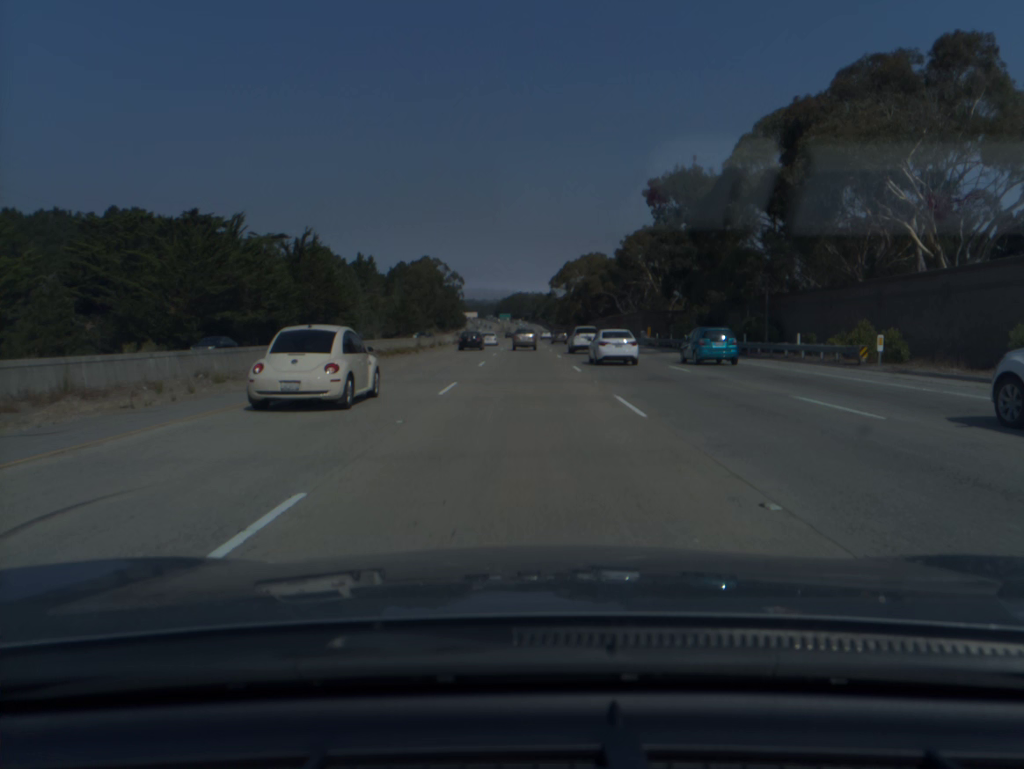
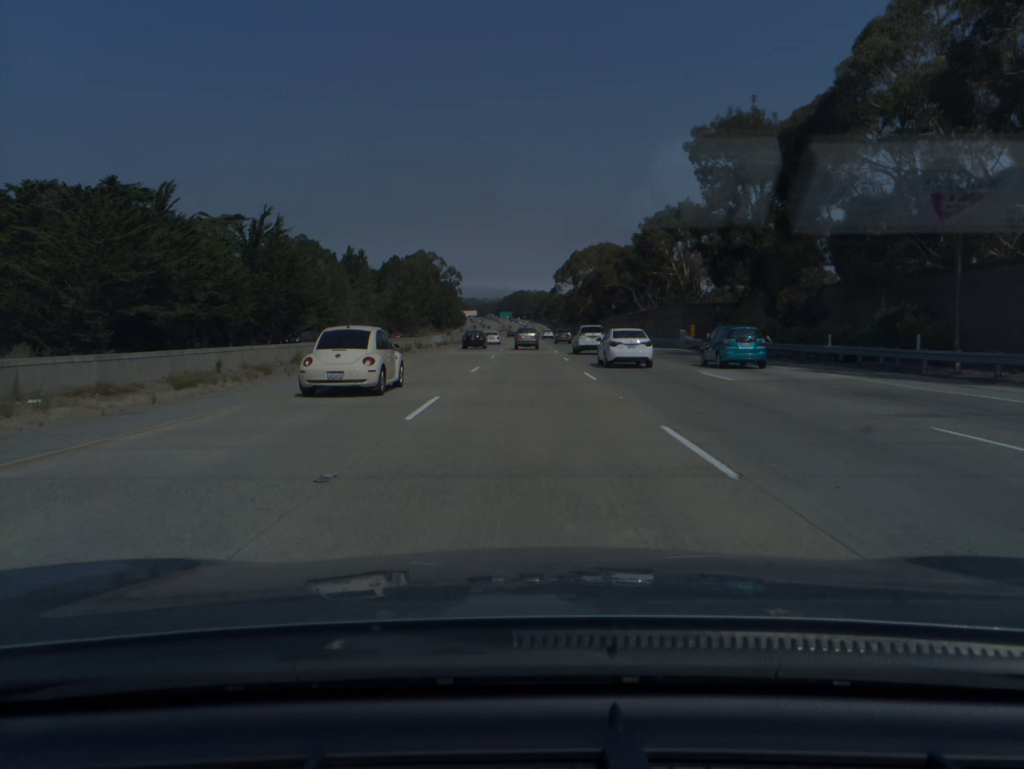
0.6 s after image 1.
(0.0, +19.8) m; 0°
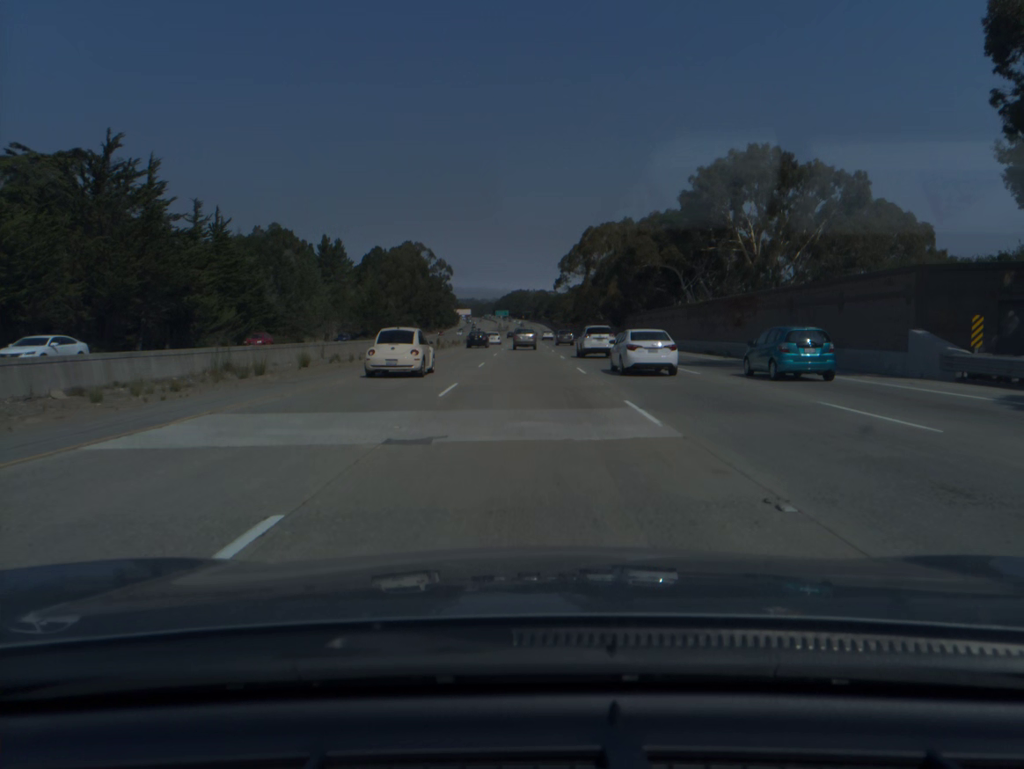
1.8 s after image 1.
(0.0, +39.5) m; 0°
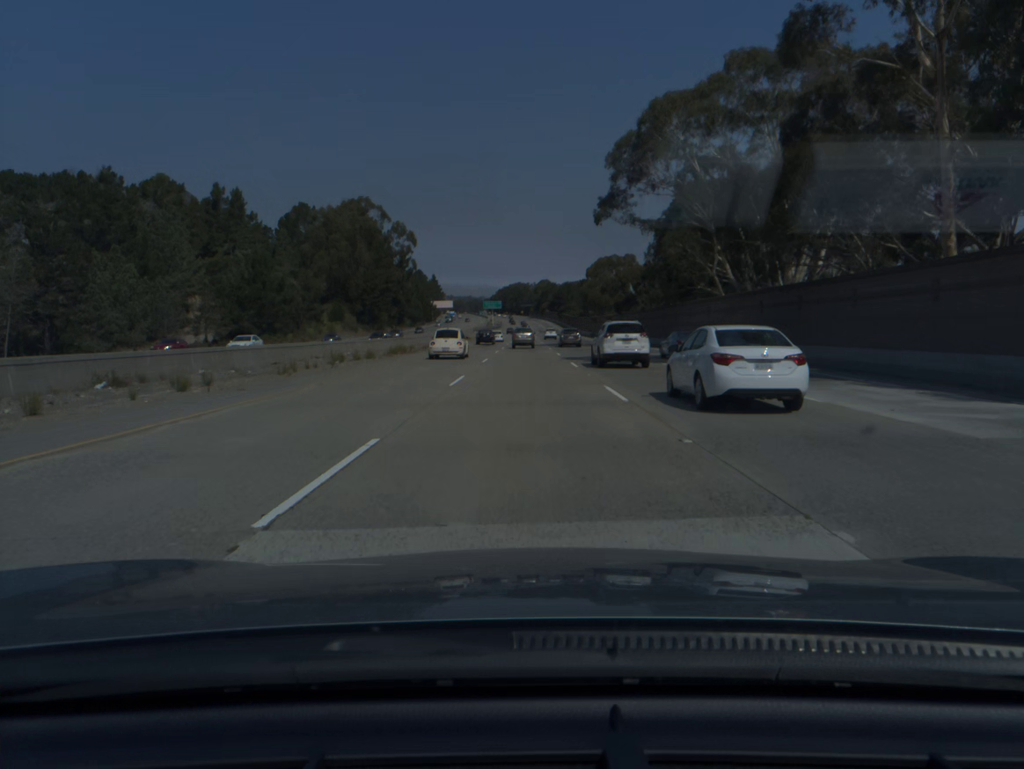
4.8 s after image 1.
(+0.2, +98.8) m; 0°
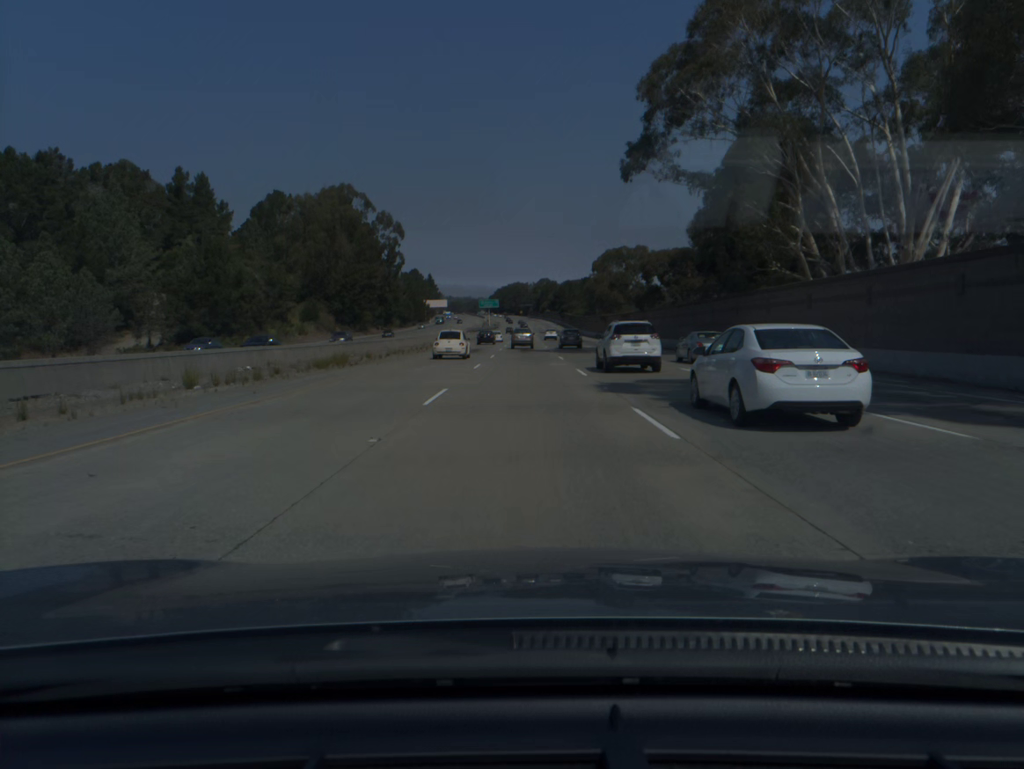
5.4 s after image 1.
(0.0, +19.8) m; 0°
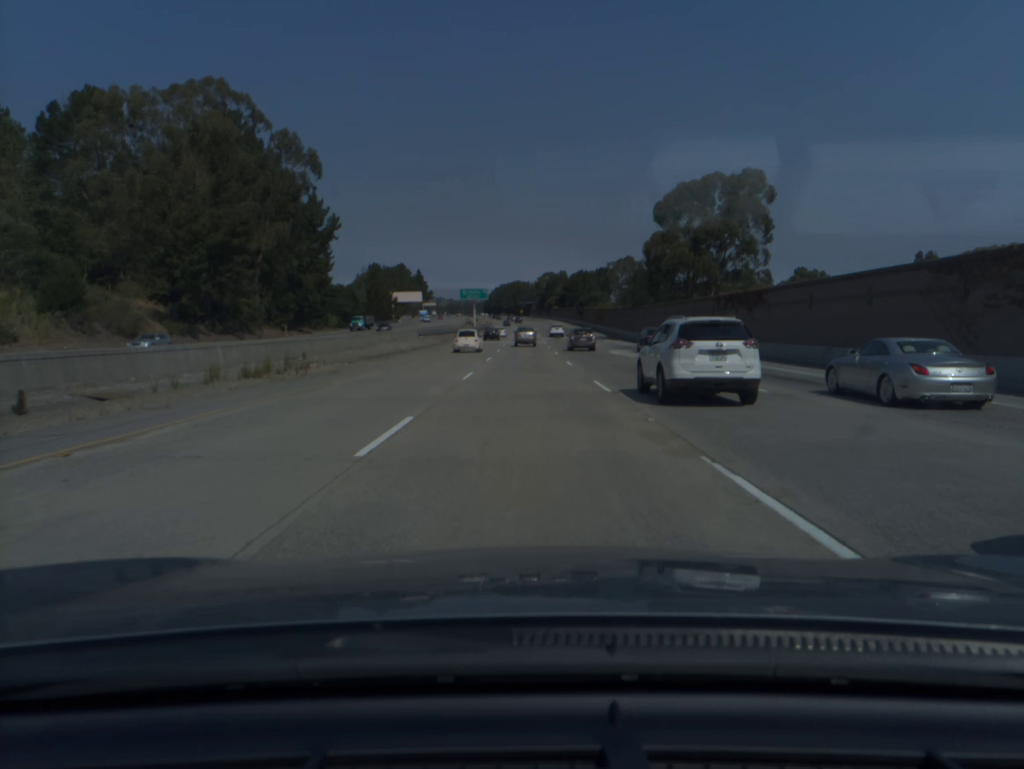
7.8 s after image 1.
(-0.1, +79.2) m; 0°
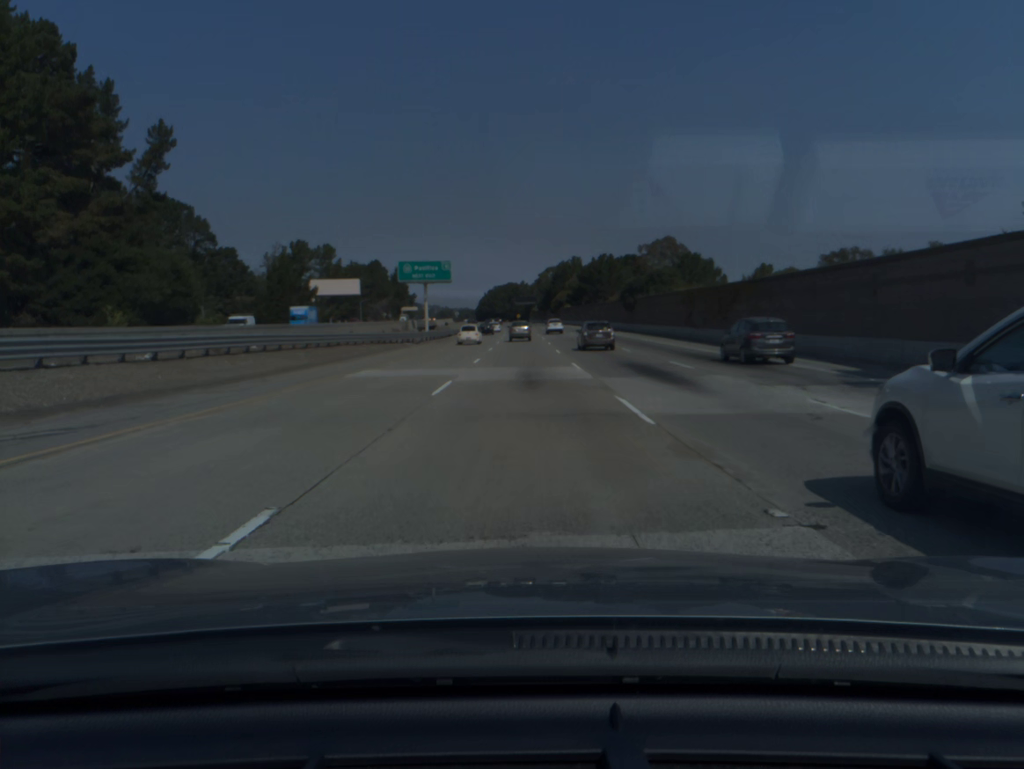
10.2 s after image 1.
(-0.1, +79.5) m; 0°
